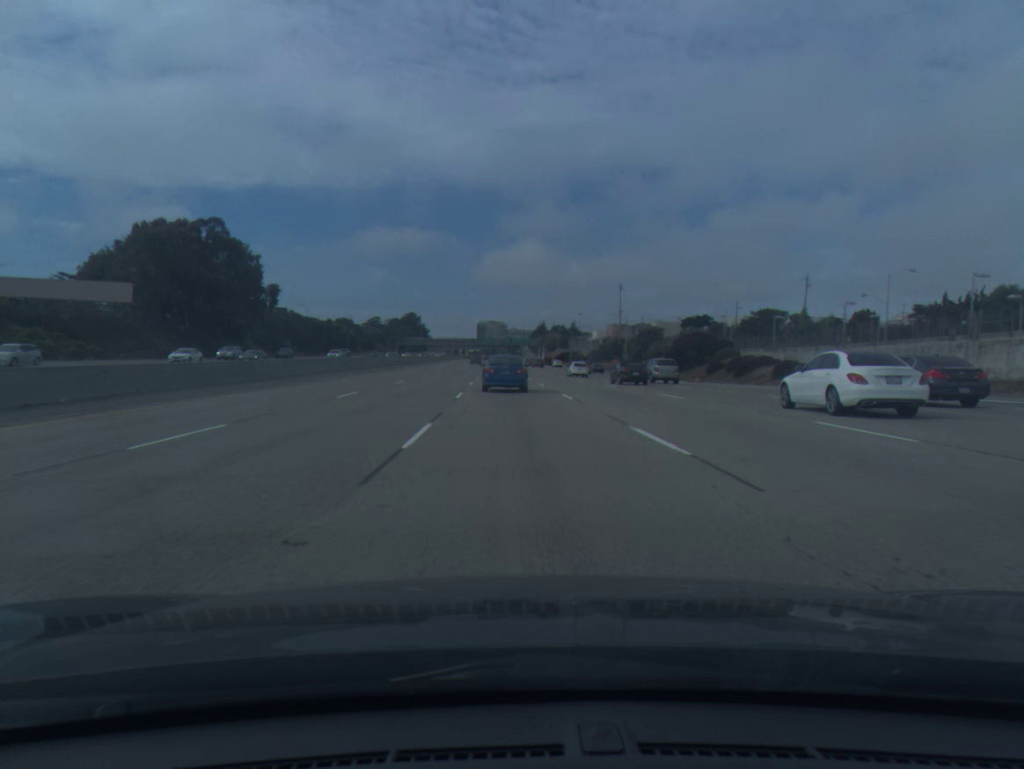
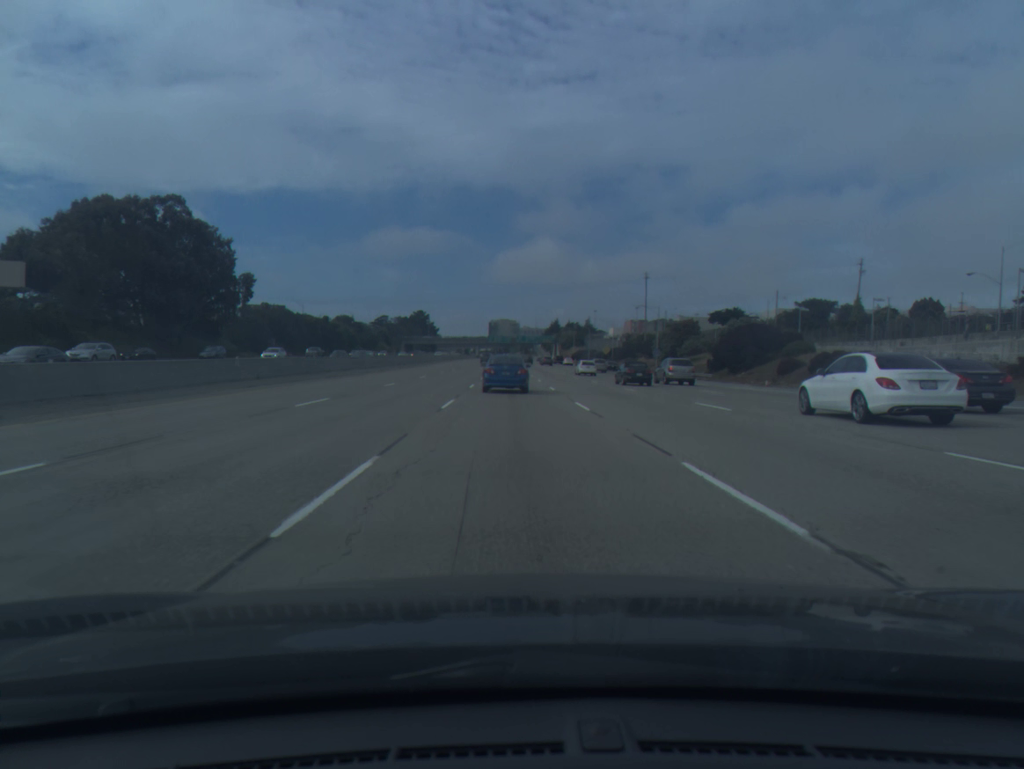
(-0.2, +19.4) m; -1°
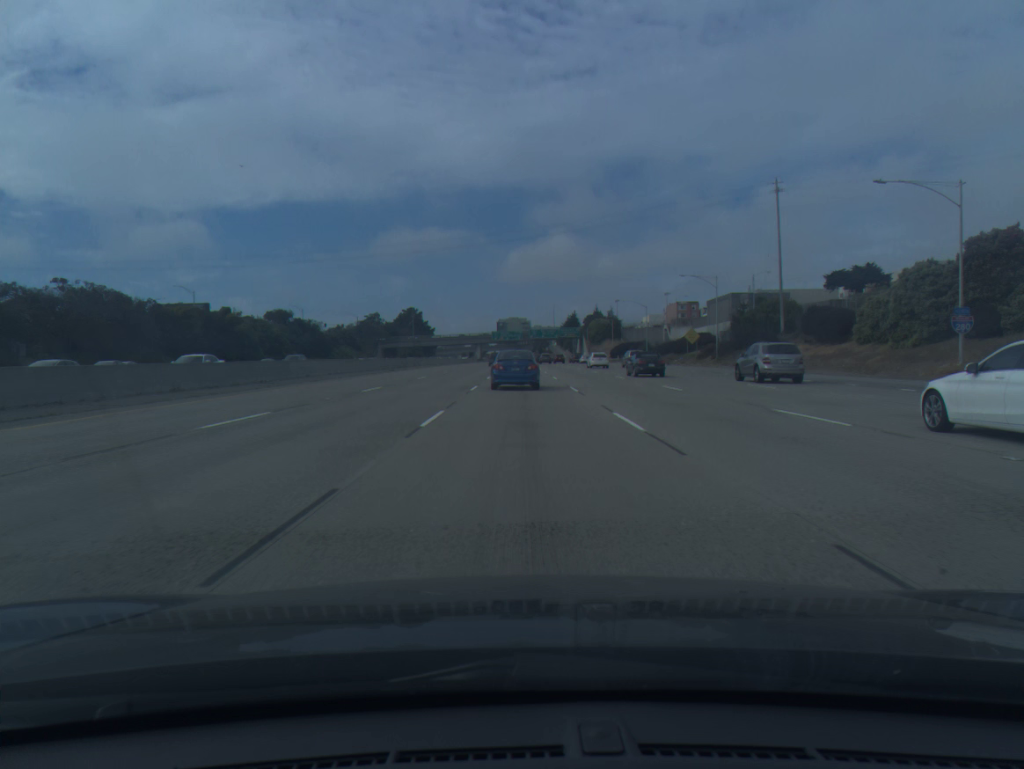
(-1.1, +77.9) m; -1°
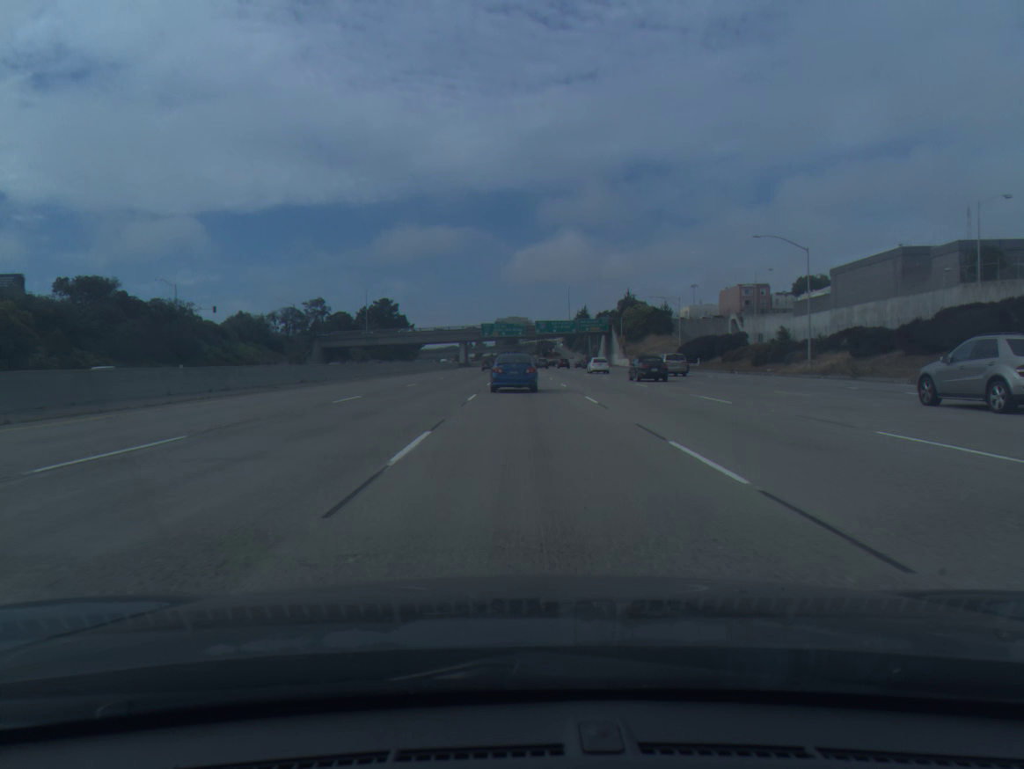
(-0.2, +76.3) m; 0°
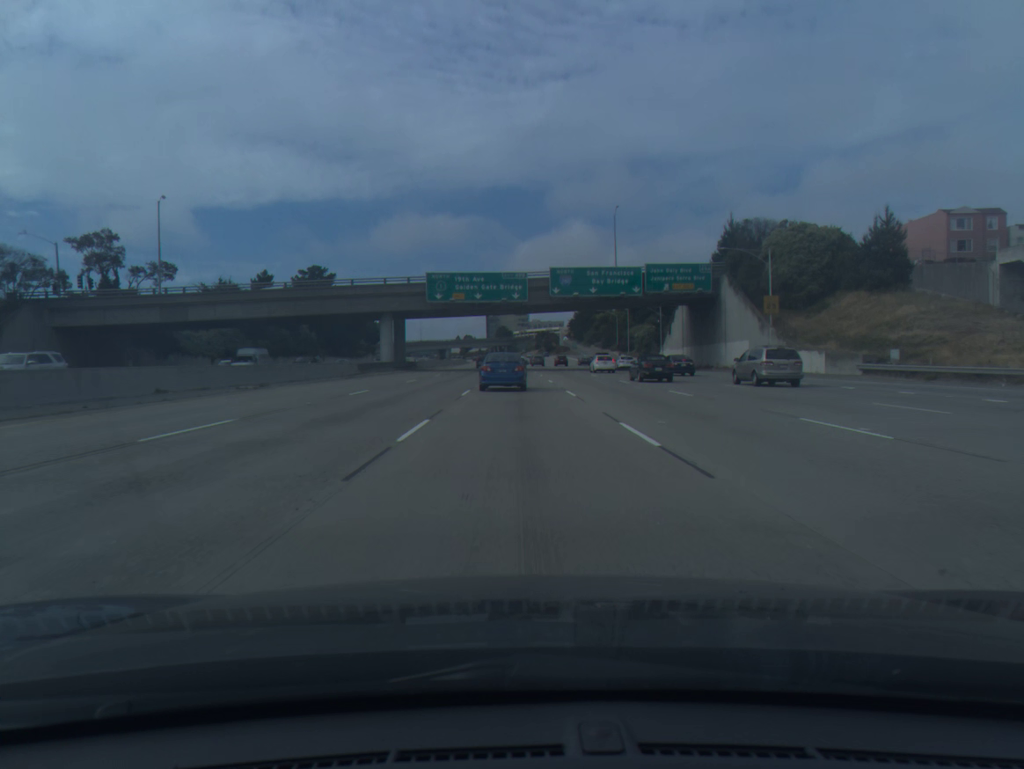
(+0.2, +96.3) m; 0°
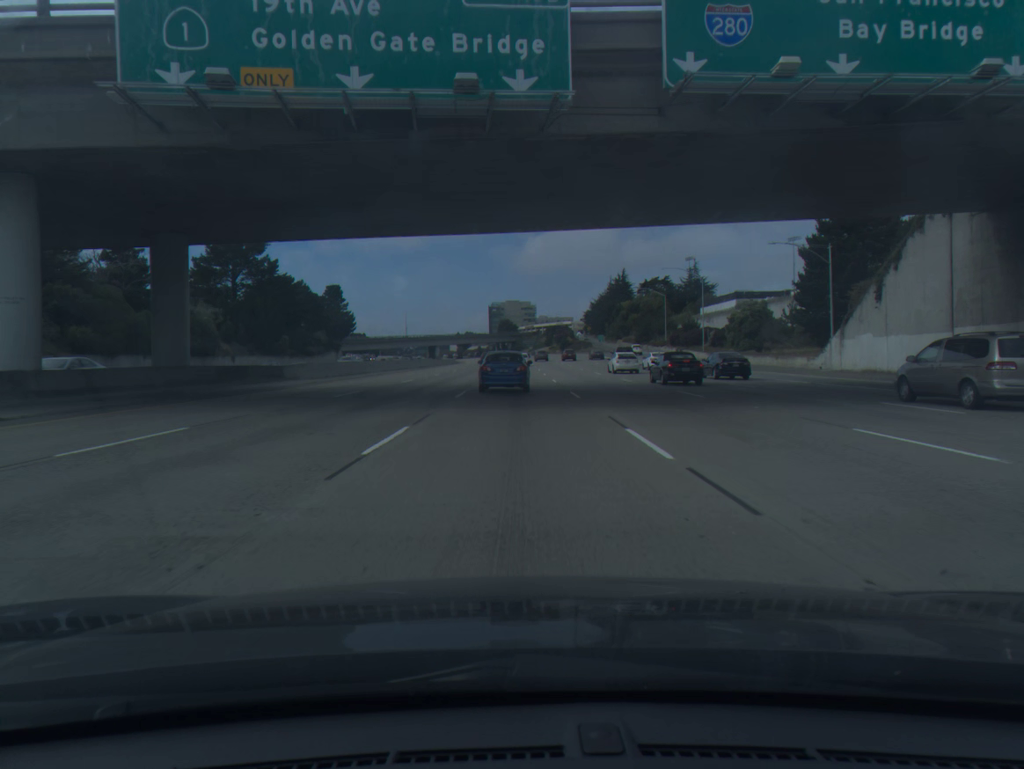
(-0.2, +58.8) m; 0°
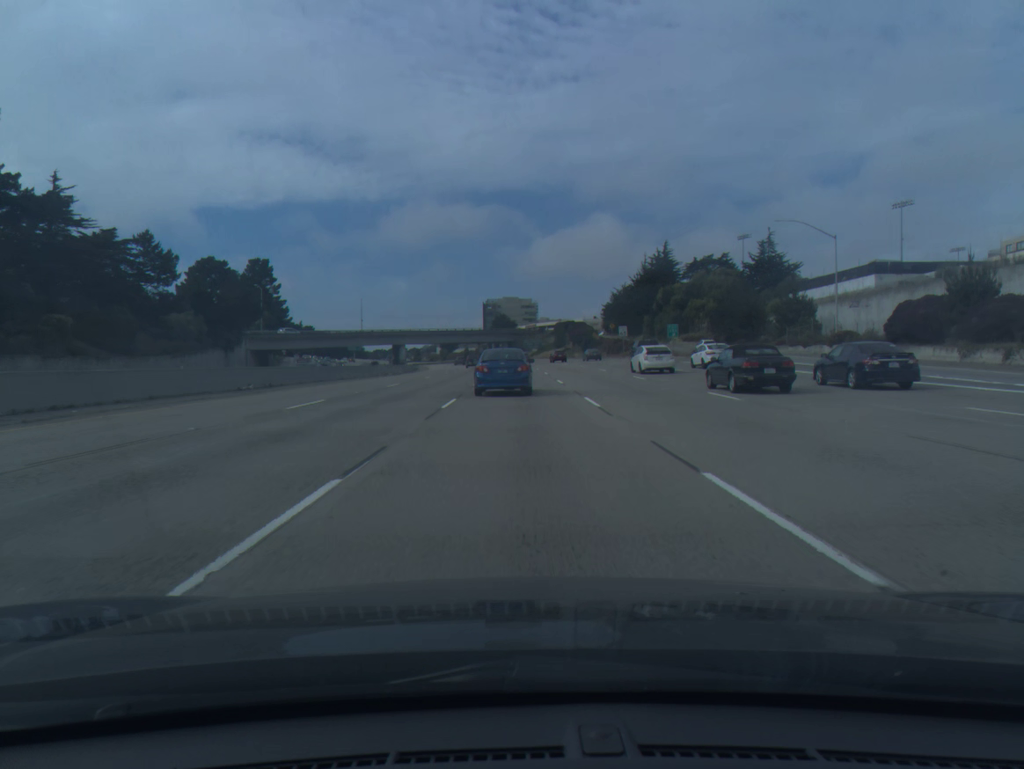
(-0.2, +76.6) m; 0°
